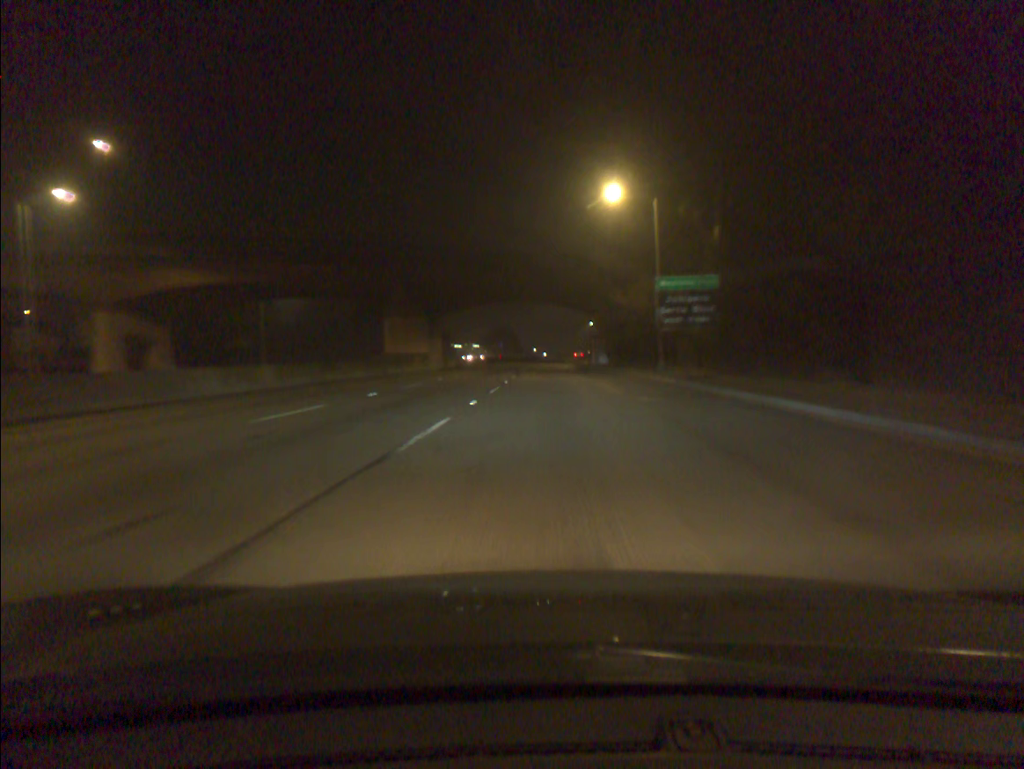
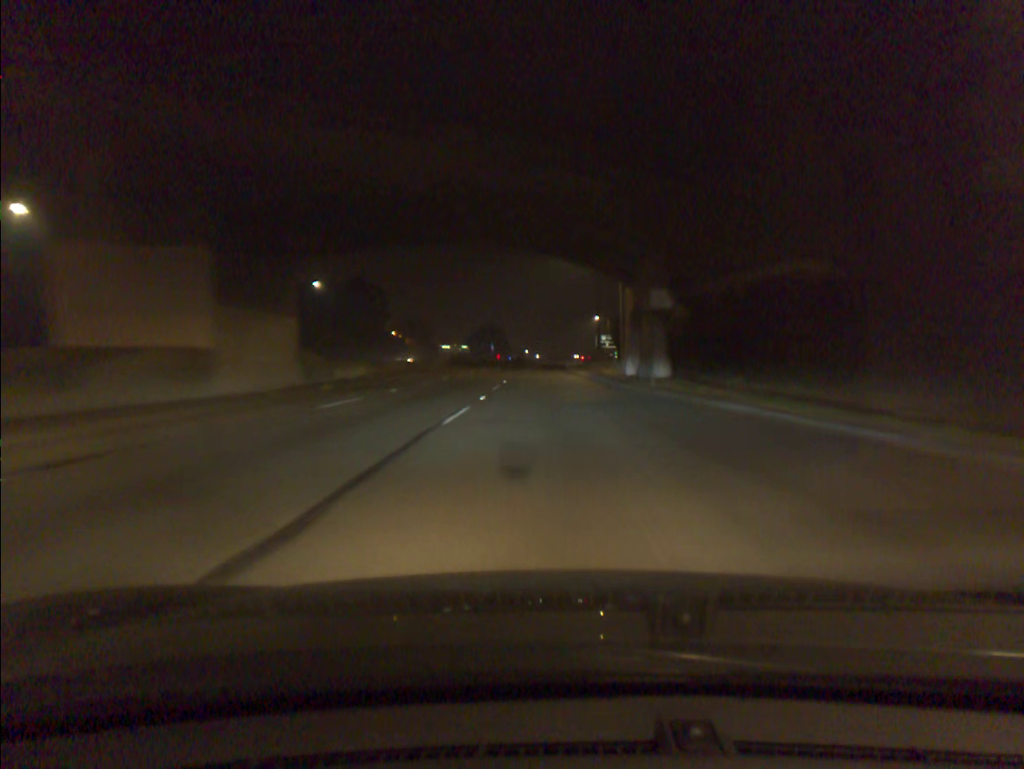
(+0.2, +40.4) m; +1°
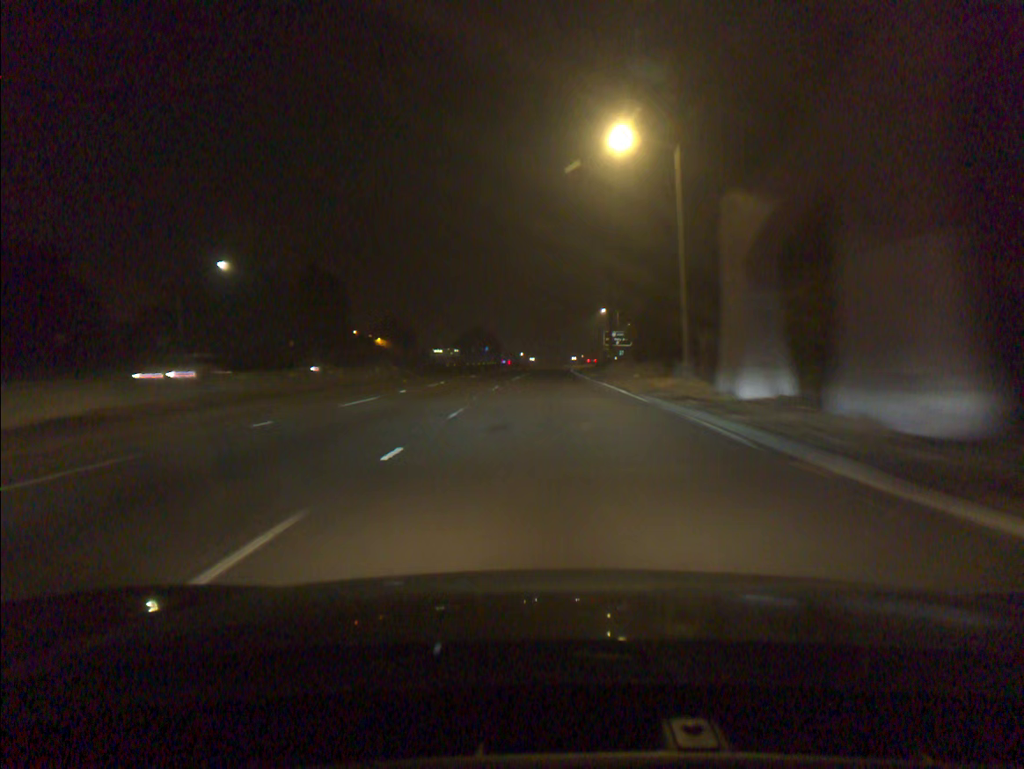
(+0.1, +26.6) m; 0°
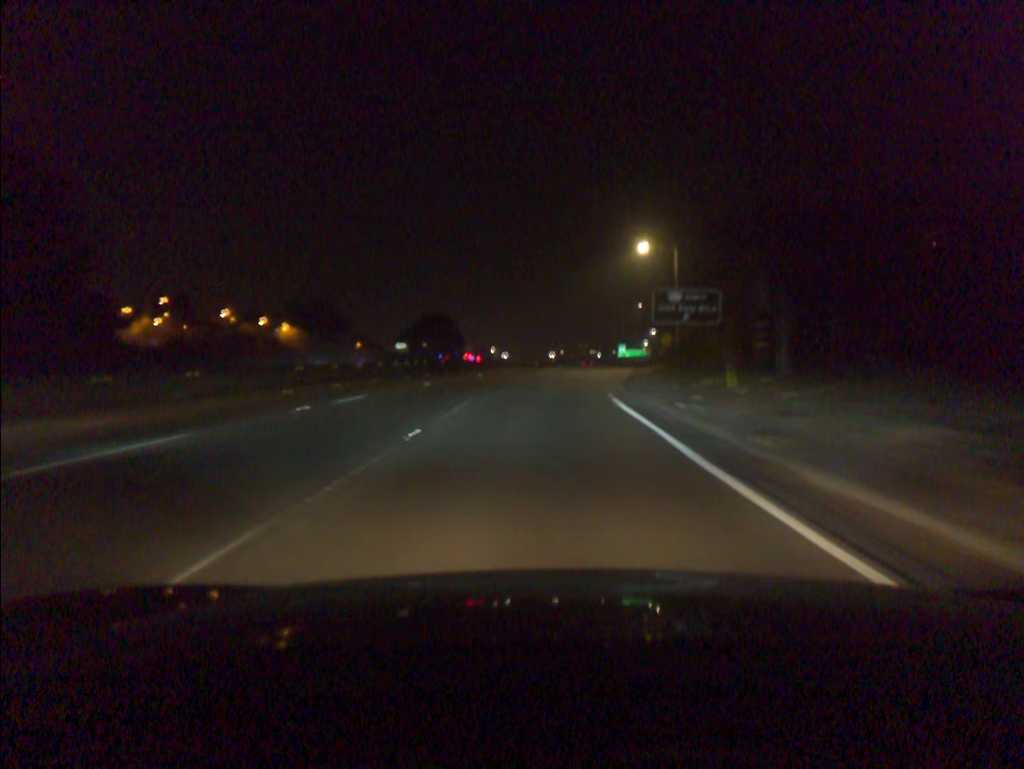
(+0.9, +66.8) m; +2°
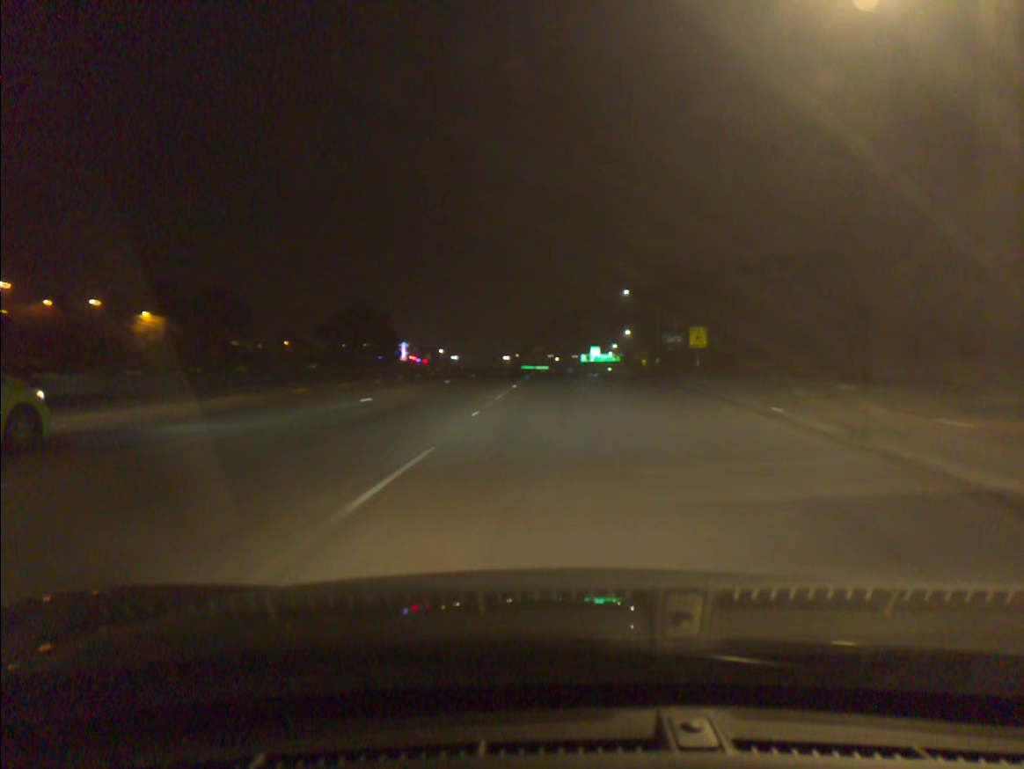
(+0.9, +40.9) m; +3°
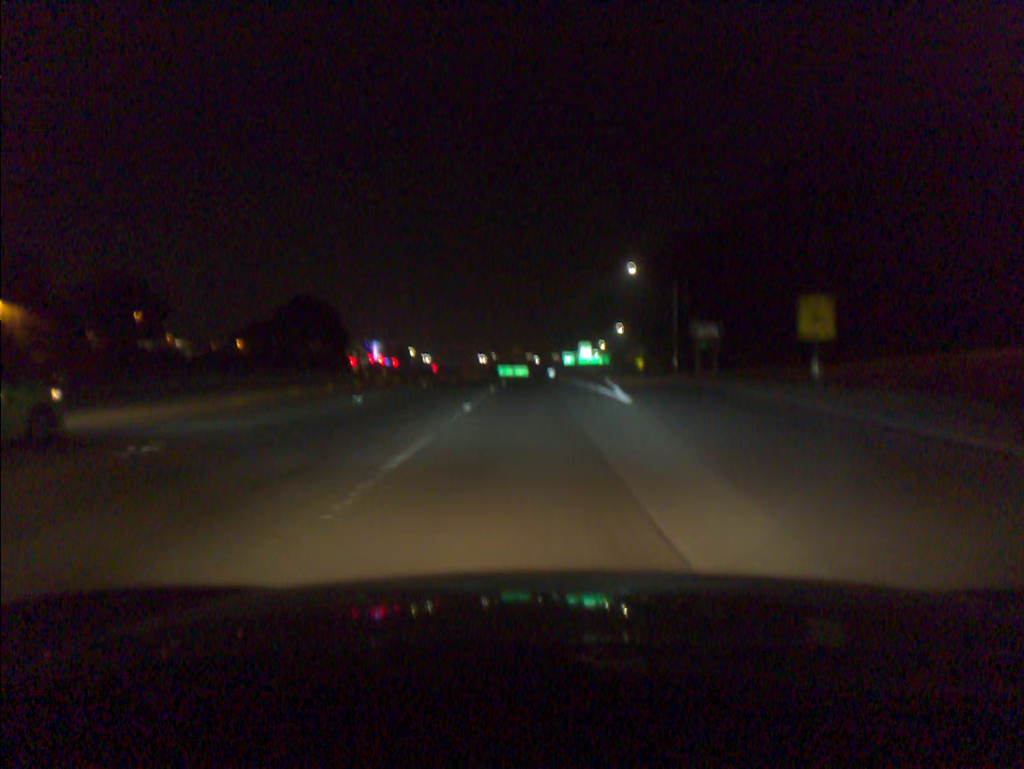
(+0.5, +28.2) m; +1°
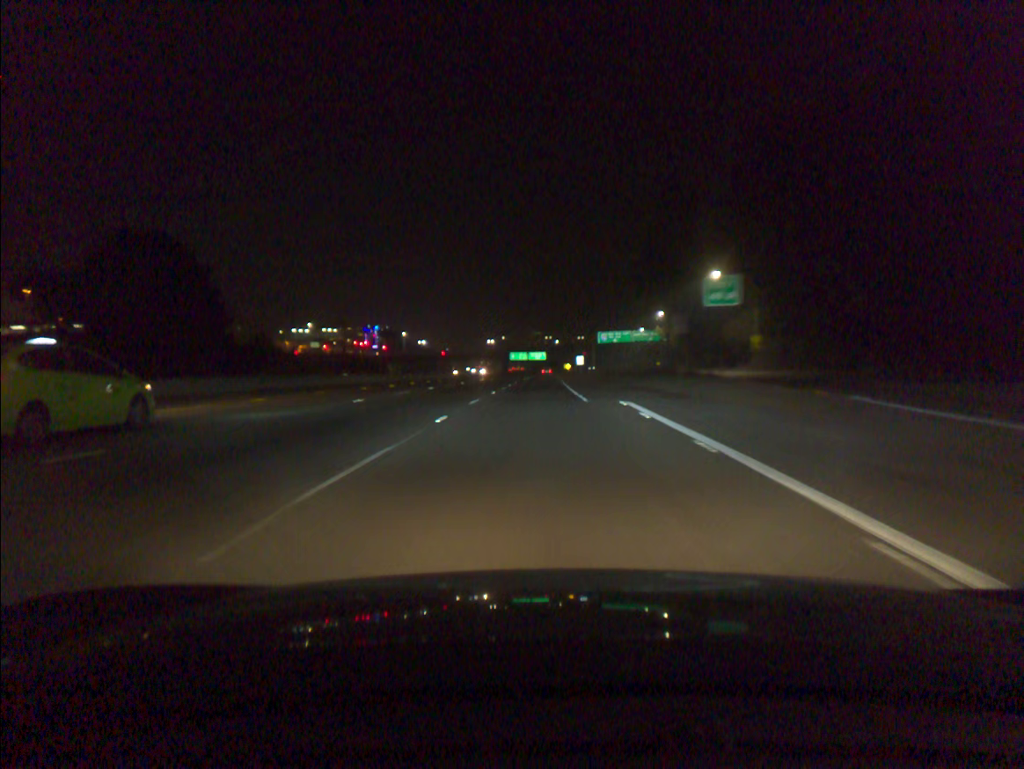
(-0.5, +74.0) m; -1°
